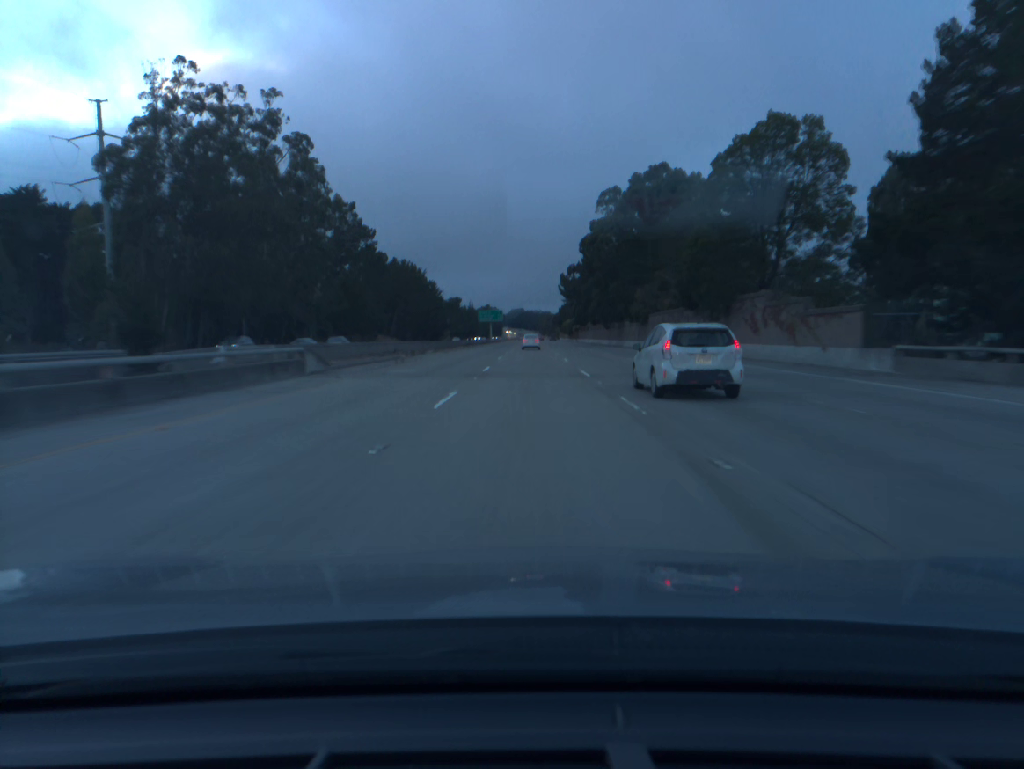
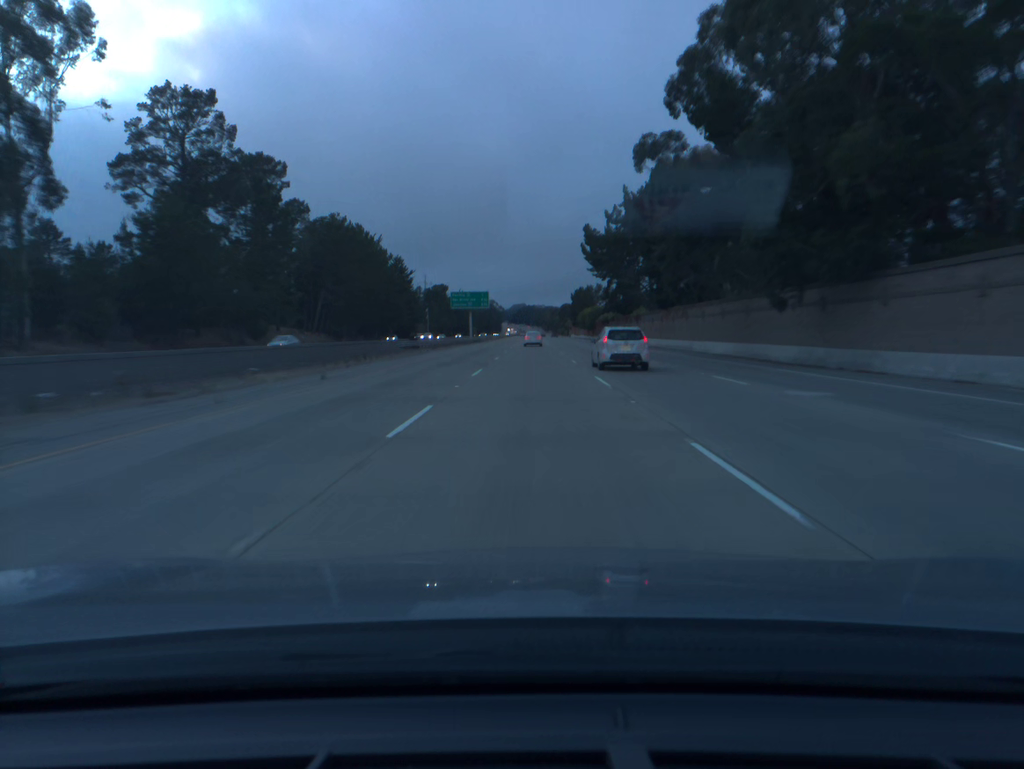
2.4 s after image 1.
(-0.1, +77.8) m; 0°
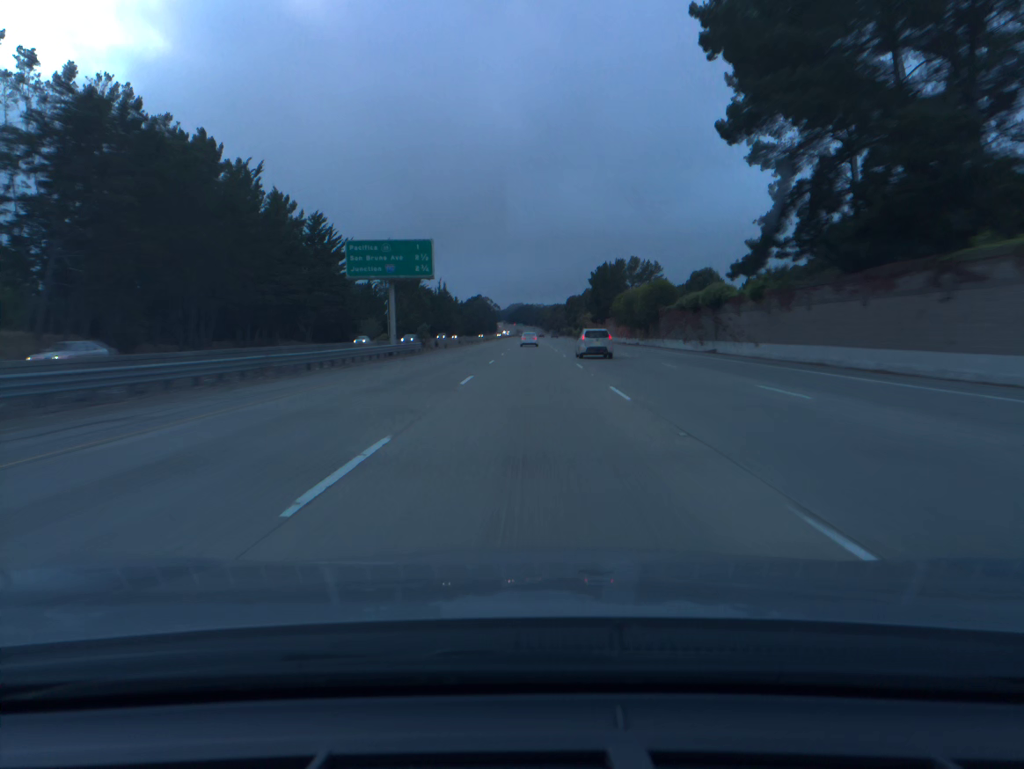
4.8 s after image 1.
(+0.1, +77.6) m; 0°
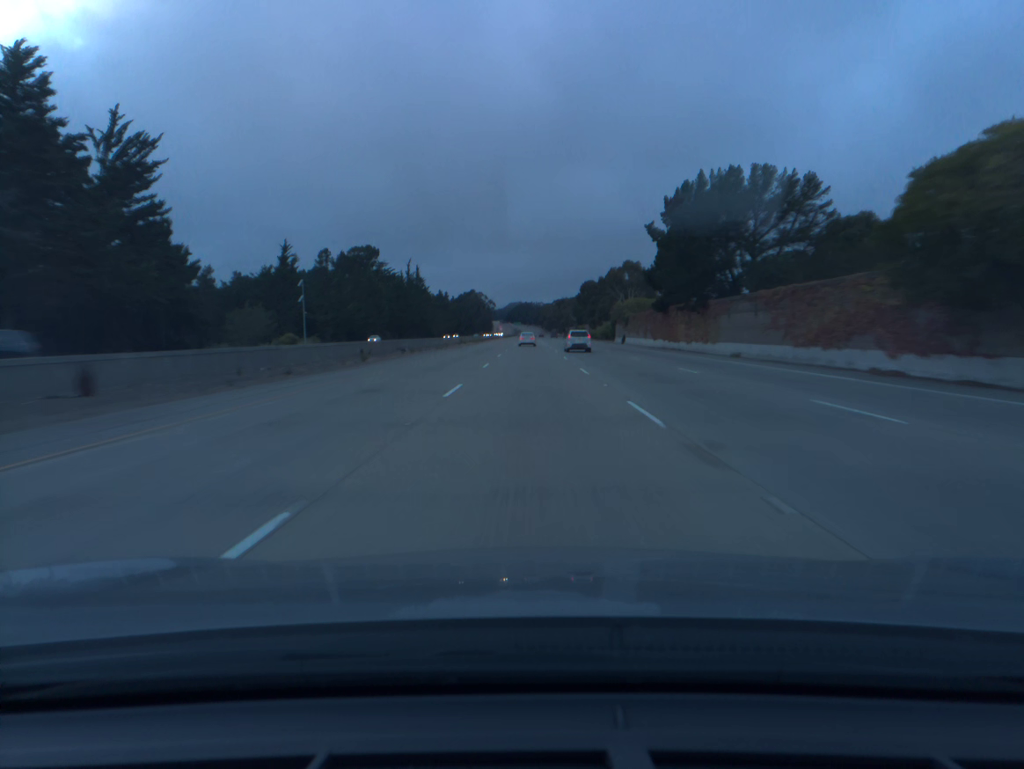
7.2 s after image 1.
(+0.1, +77.2) m; 0°
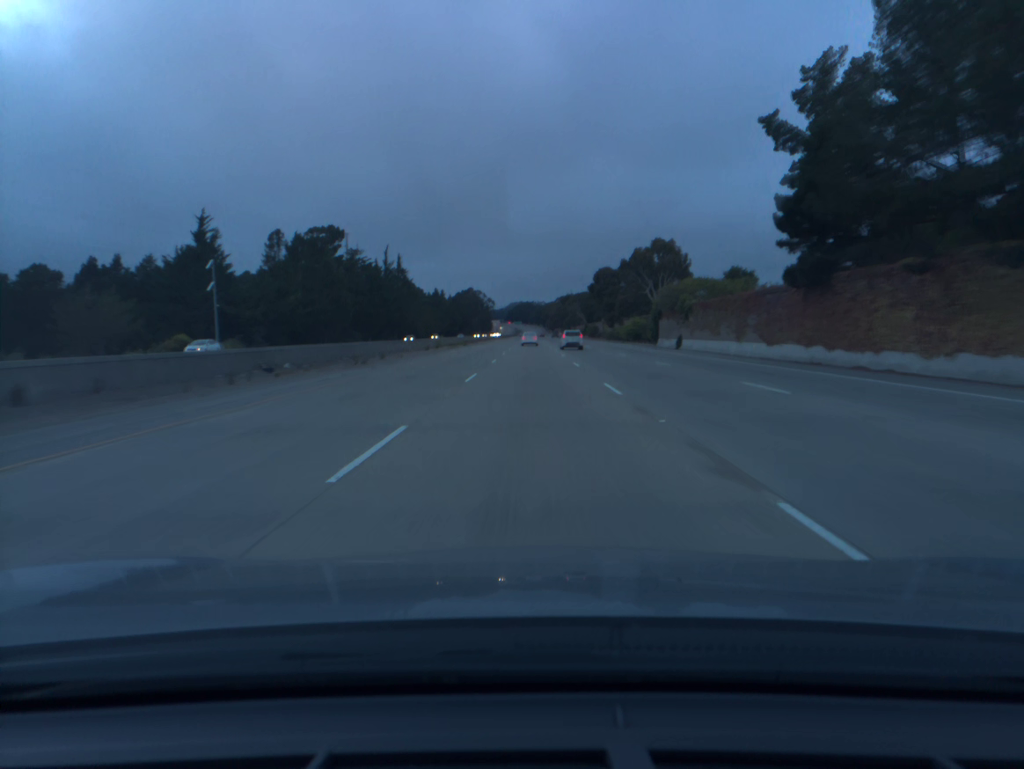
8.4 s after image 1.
(0.0, +38.5) m; 0°
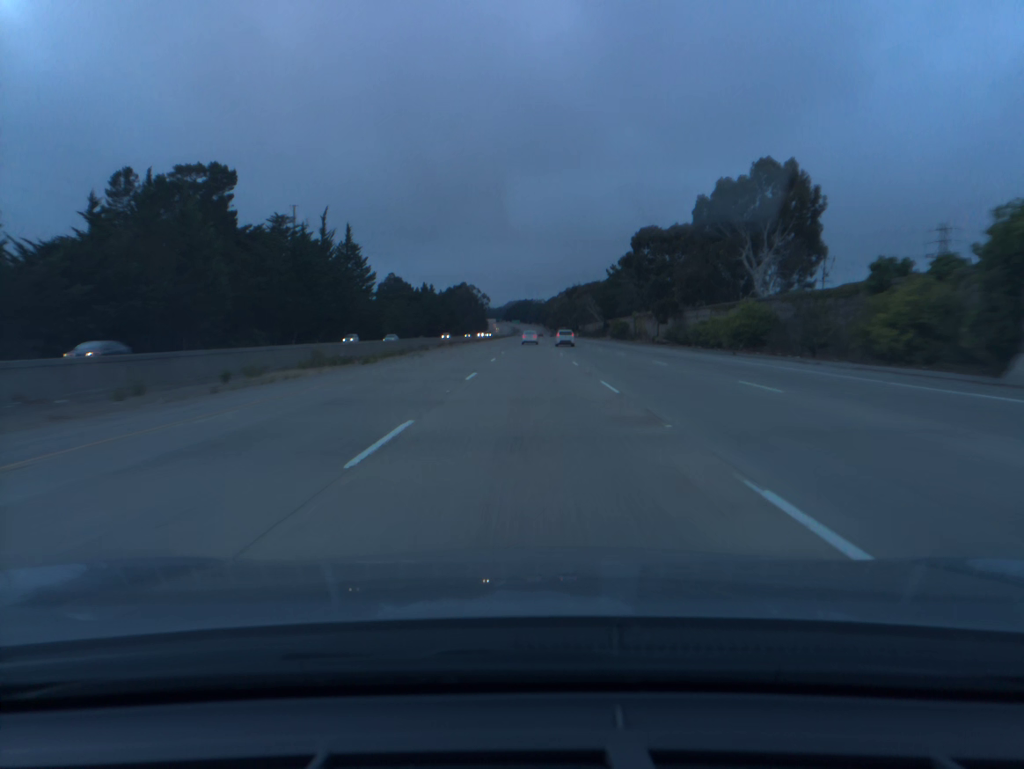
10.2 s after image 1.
(0.0, +58.0) m; 0°
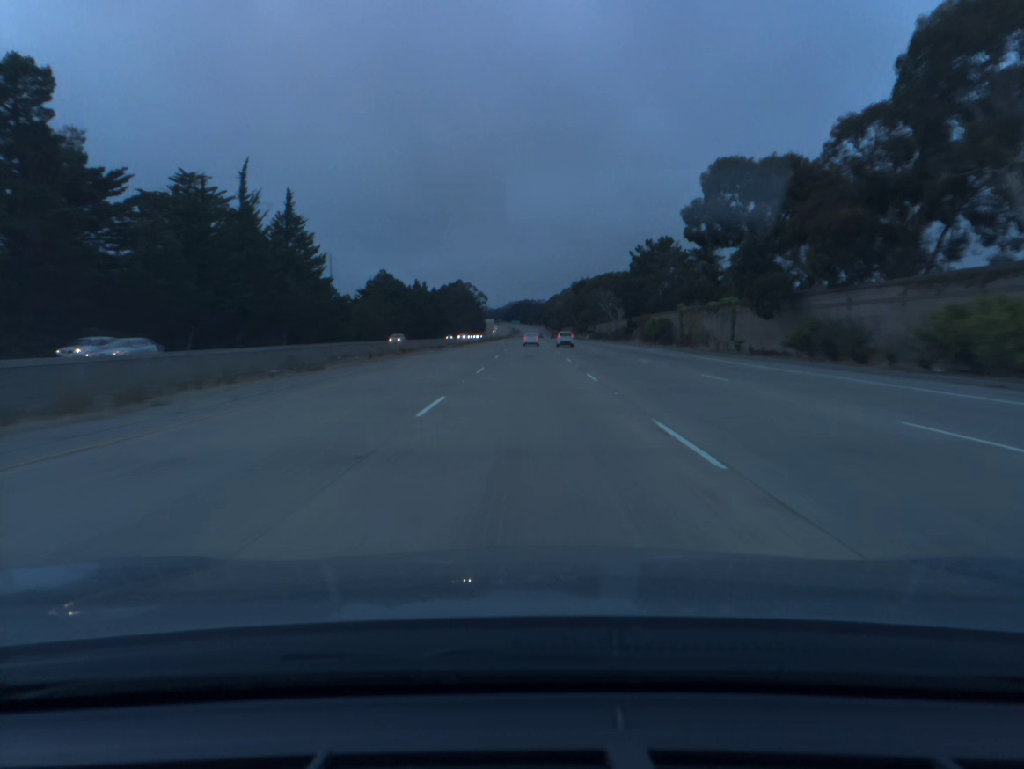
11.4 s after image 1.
(0.0, +38.8) m; 0°
